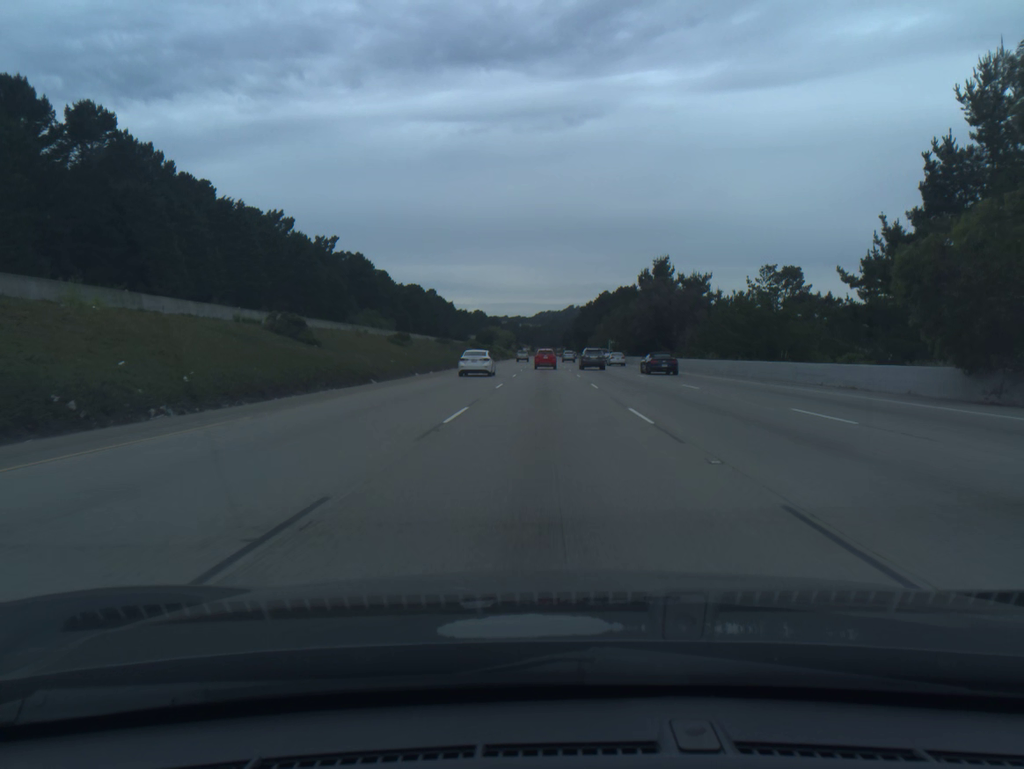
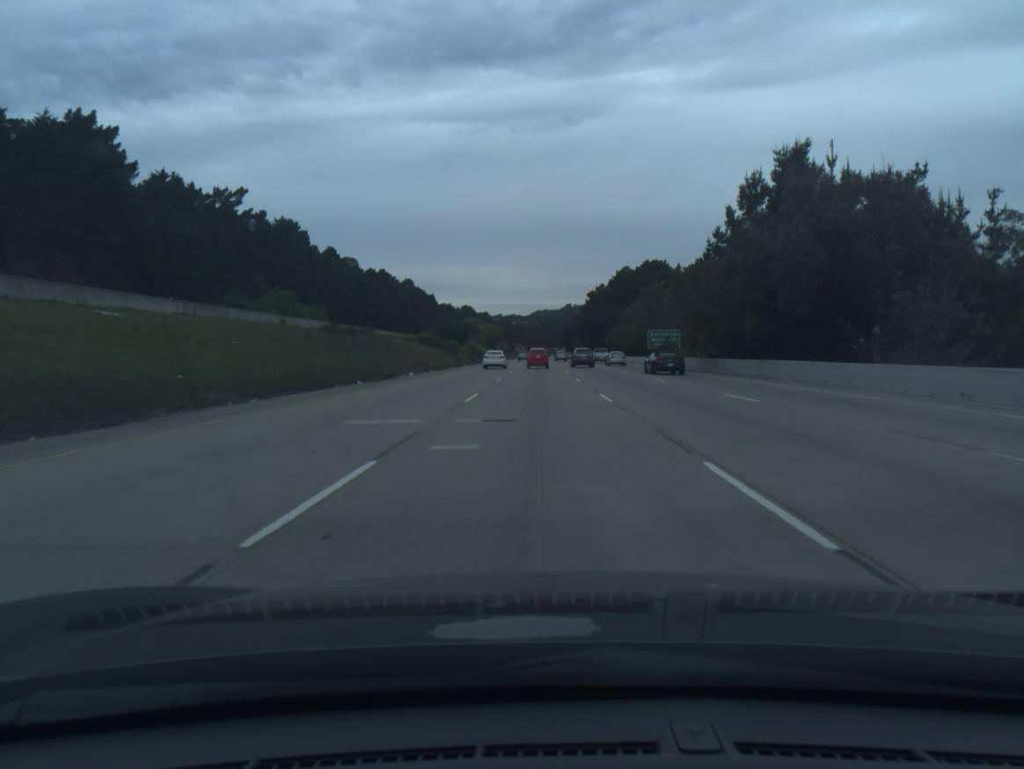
(+0.3, +67.4) m; 0°
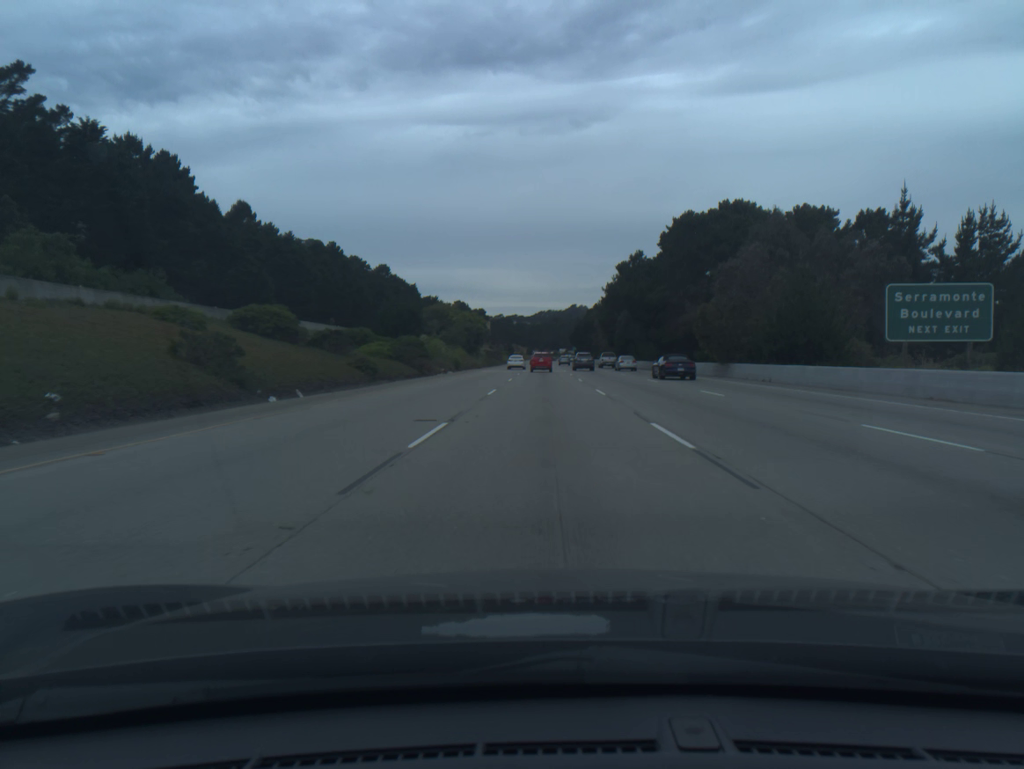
(-0.3, +67.7) m; 0°
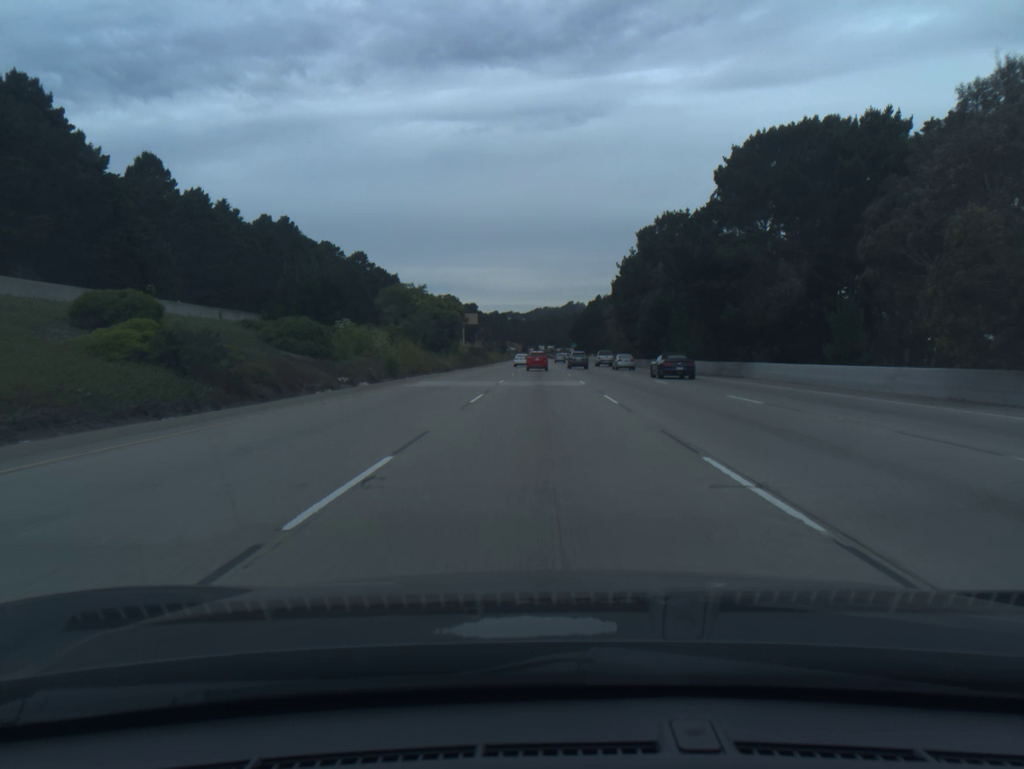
(+0.1, +34.0) m; 0°
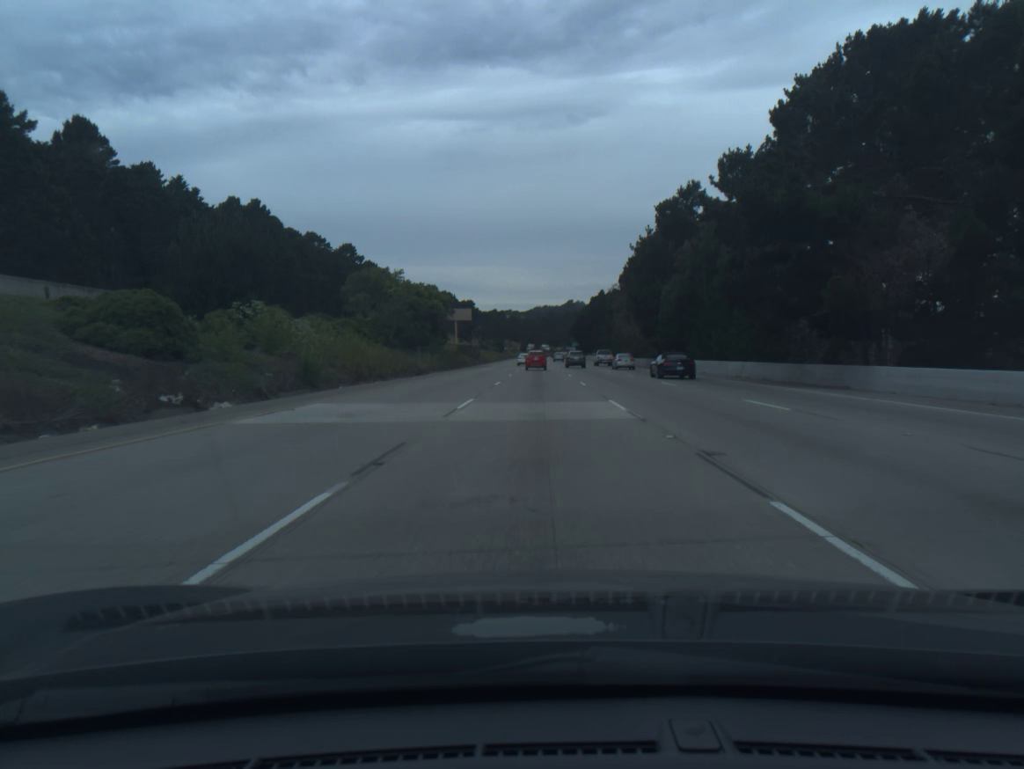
(0.0, +17.1) m; 0°
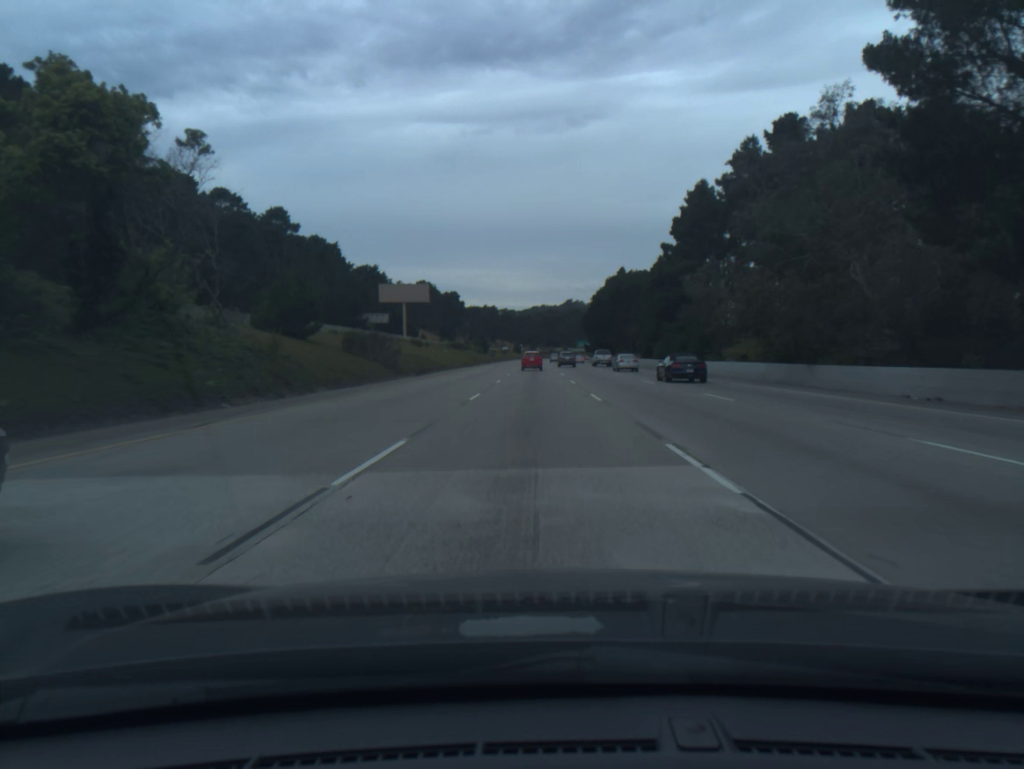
(-0.1, +68.6) m; 0°
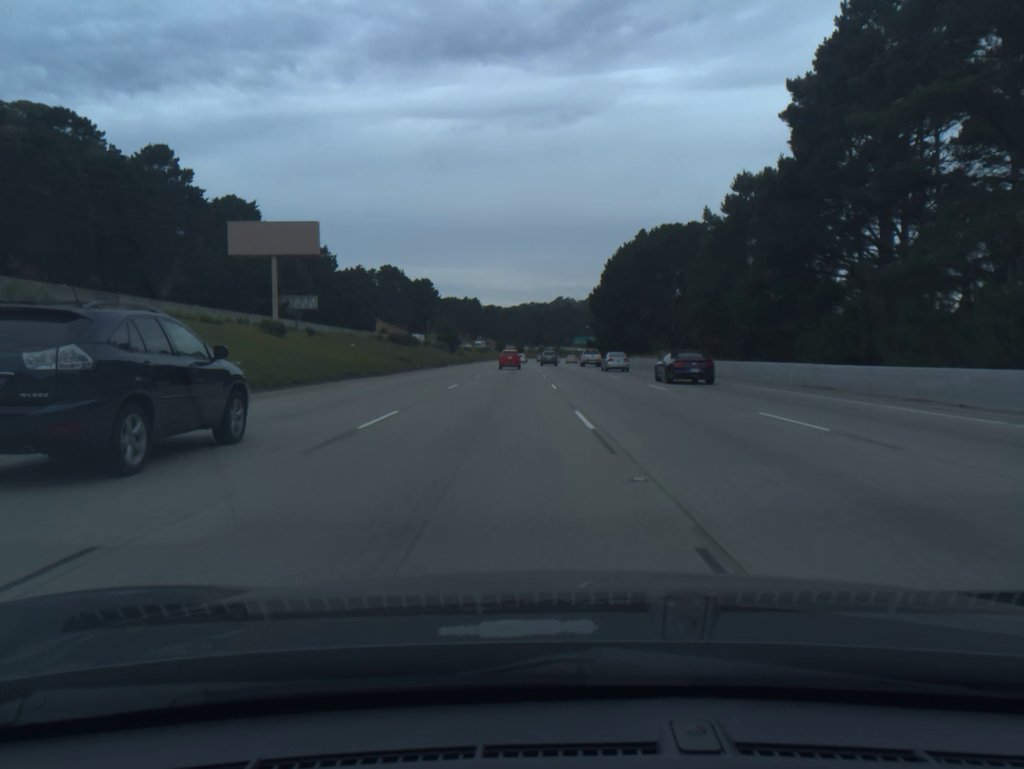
(+0.3, +53.1) m; +1°
